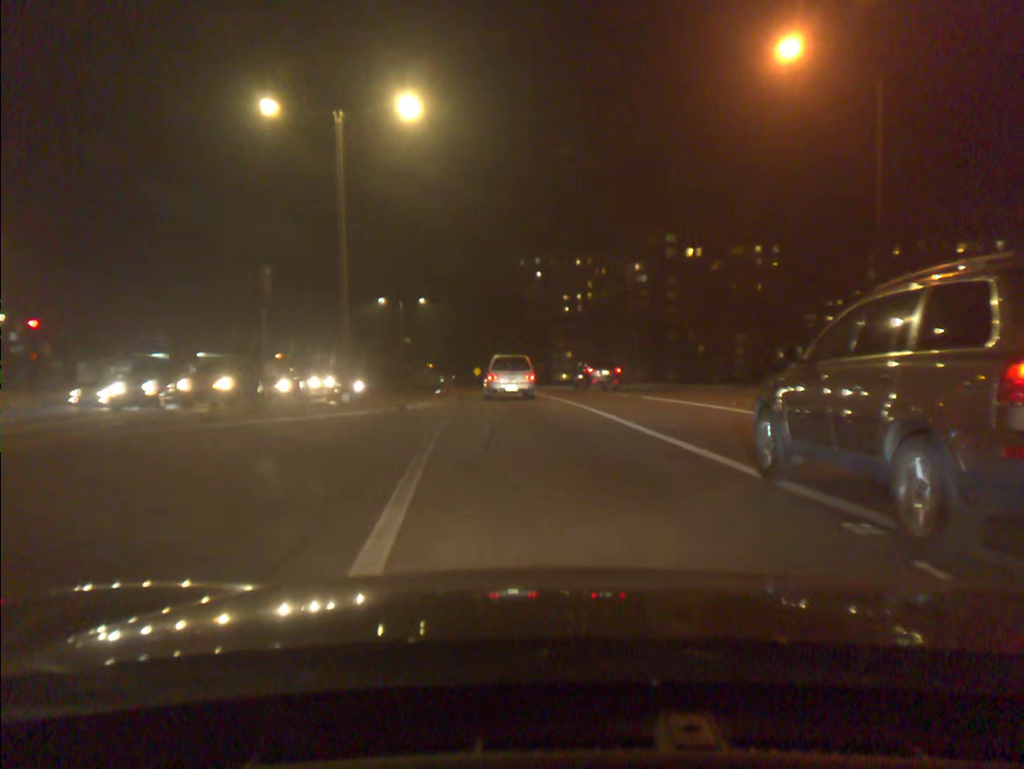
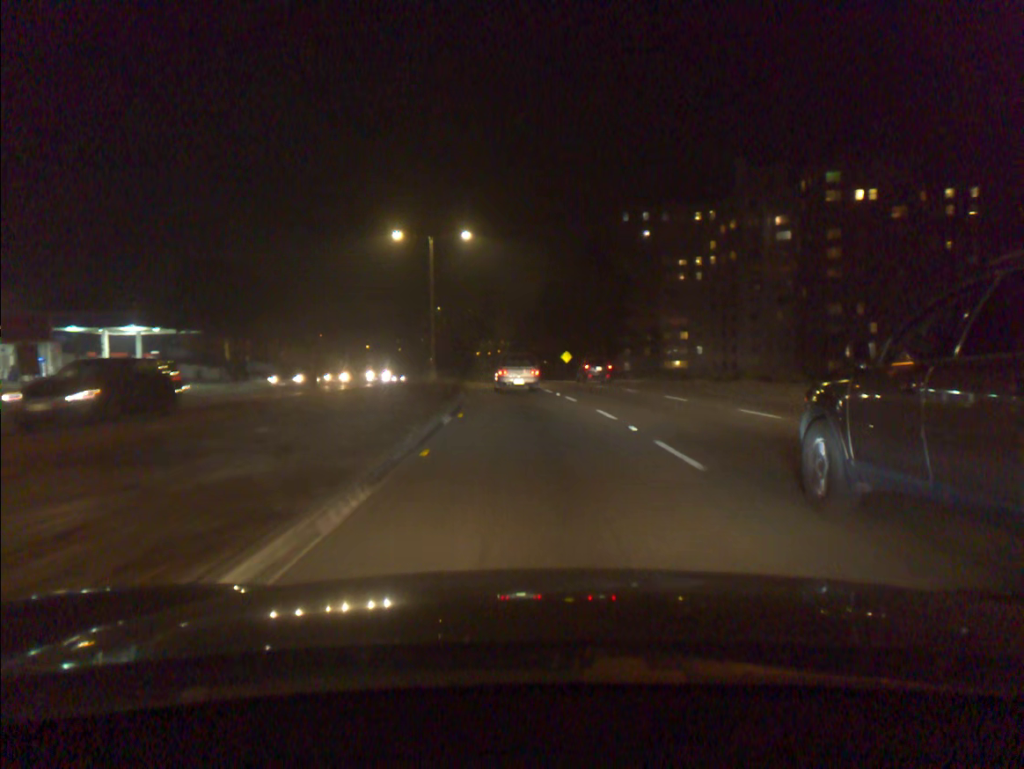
(-2.3, +36.5) m; -7°
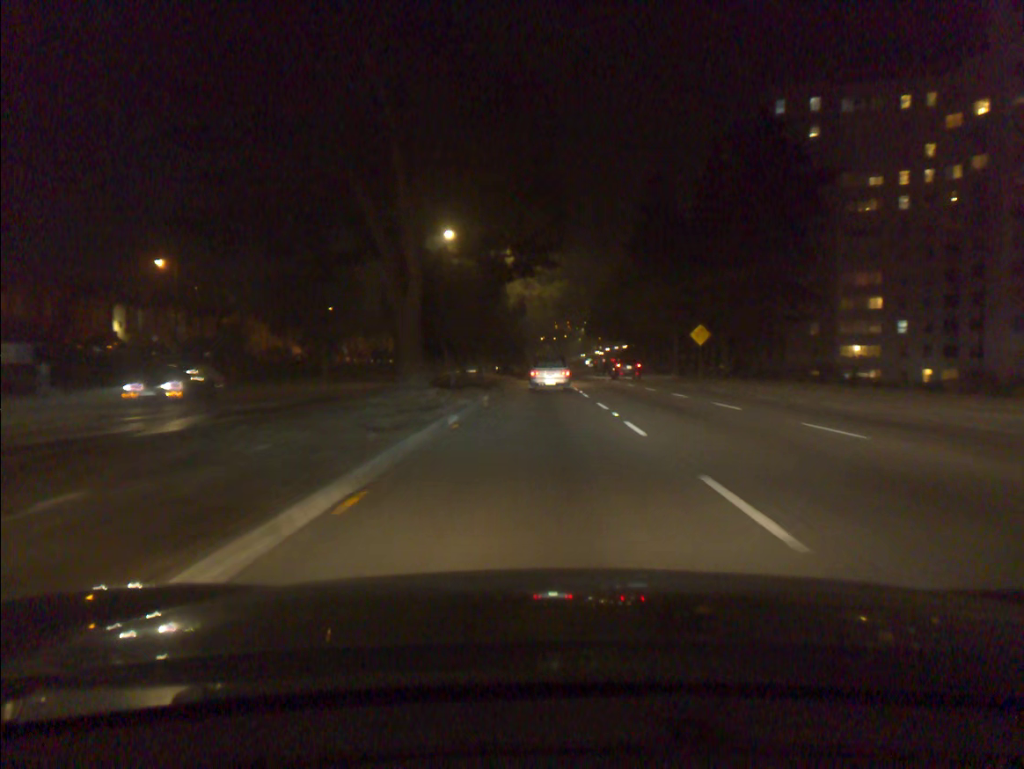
(-3.1, +54.9) m; -5°
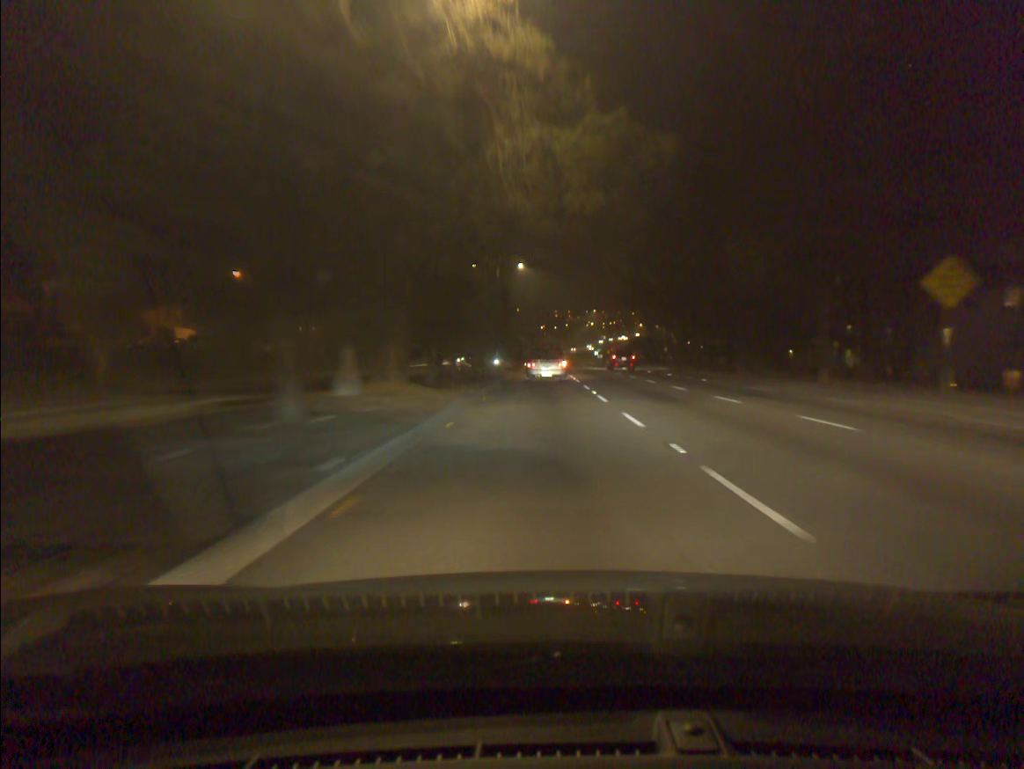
(0.0, +36.8) m; 0°
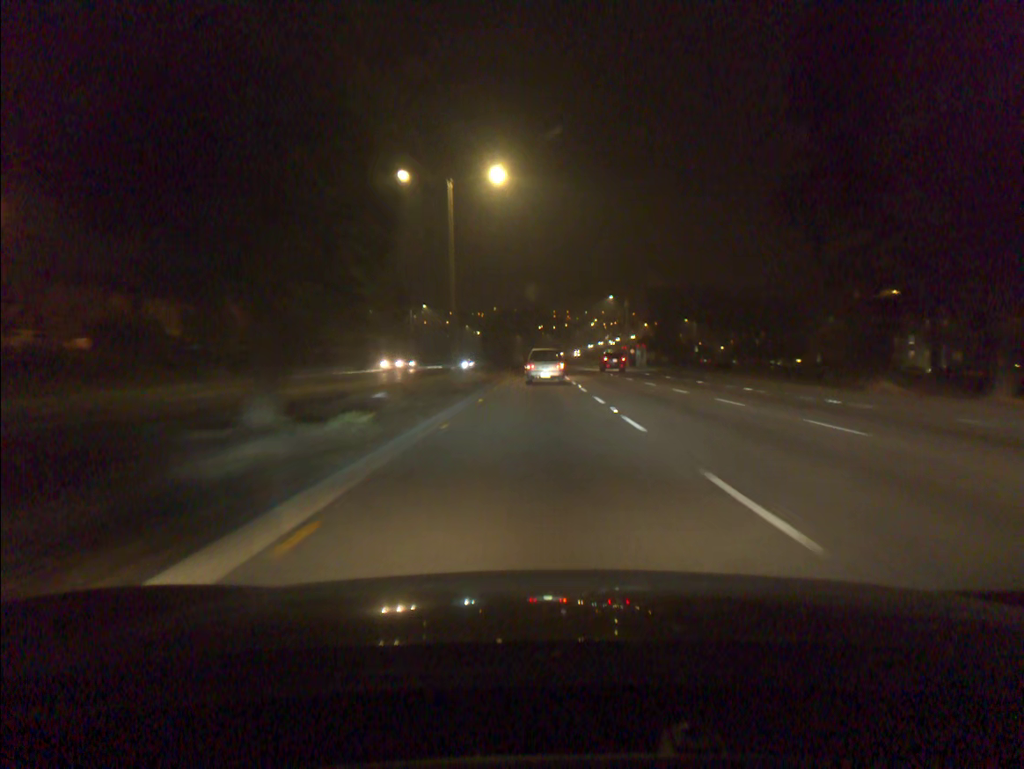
(+0.1, +37.5) m; 0°
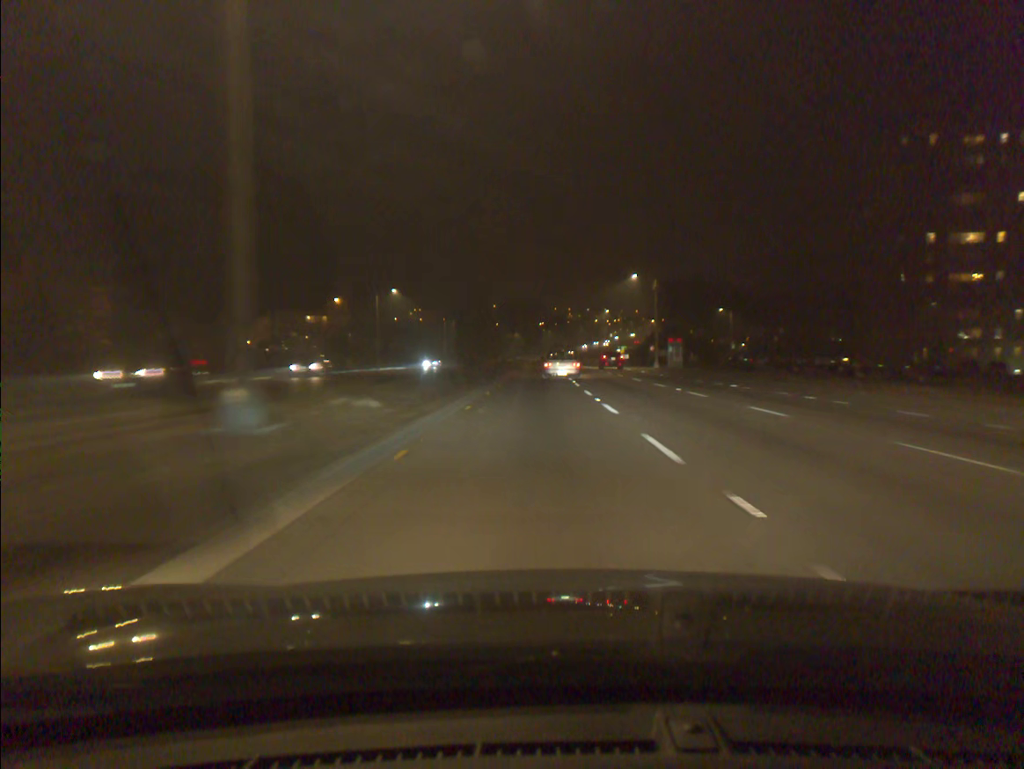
(0.0, +25.8) m; 0°
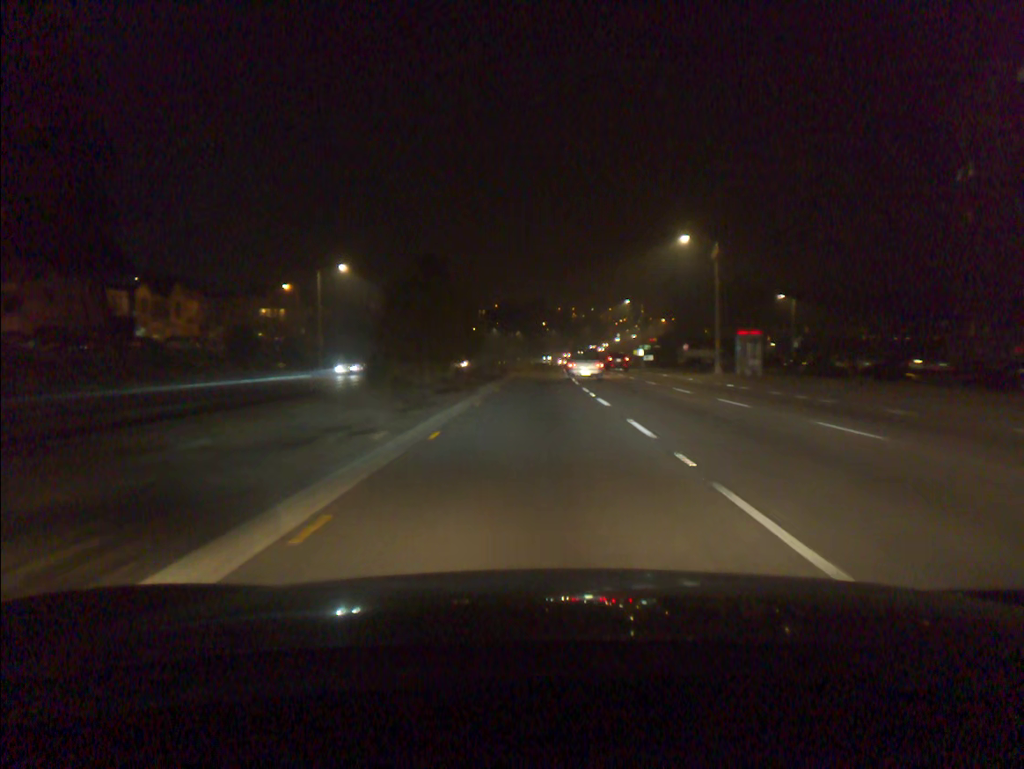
(-0.1, +26.7) m; 0°
